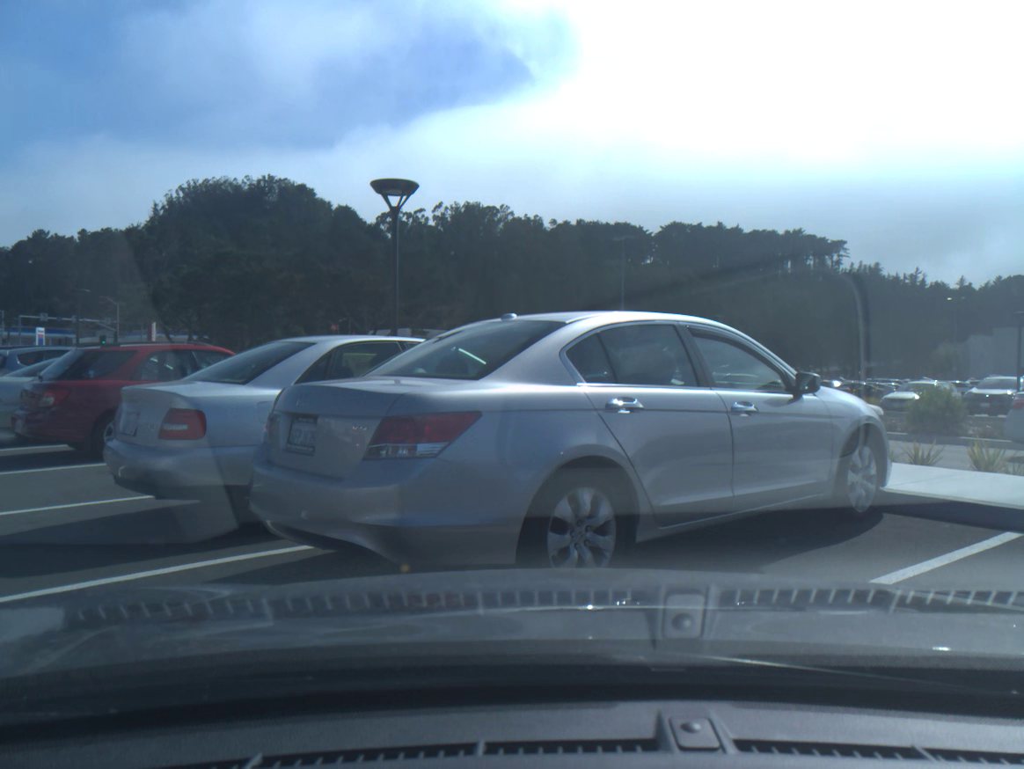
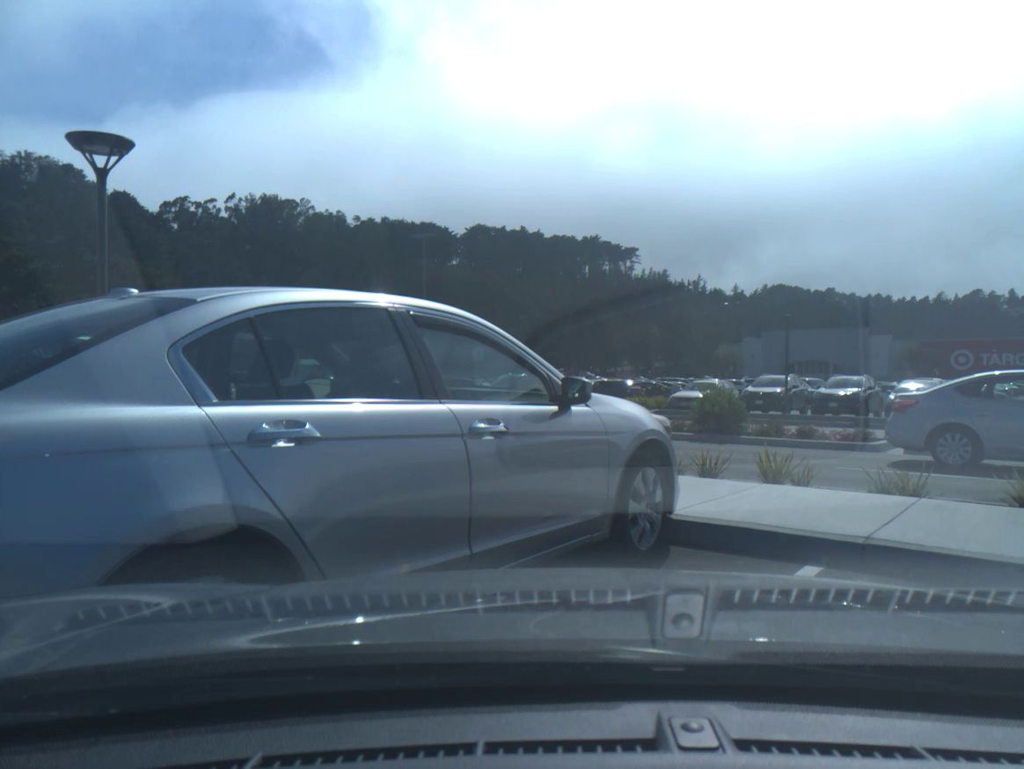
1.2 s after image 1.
(+0.5, +1.4) m; +14°
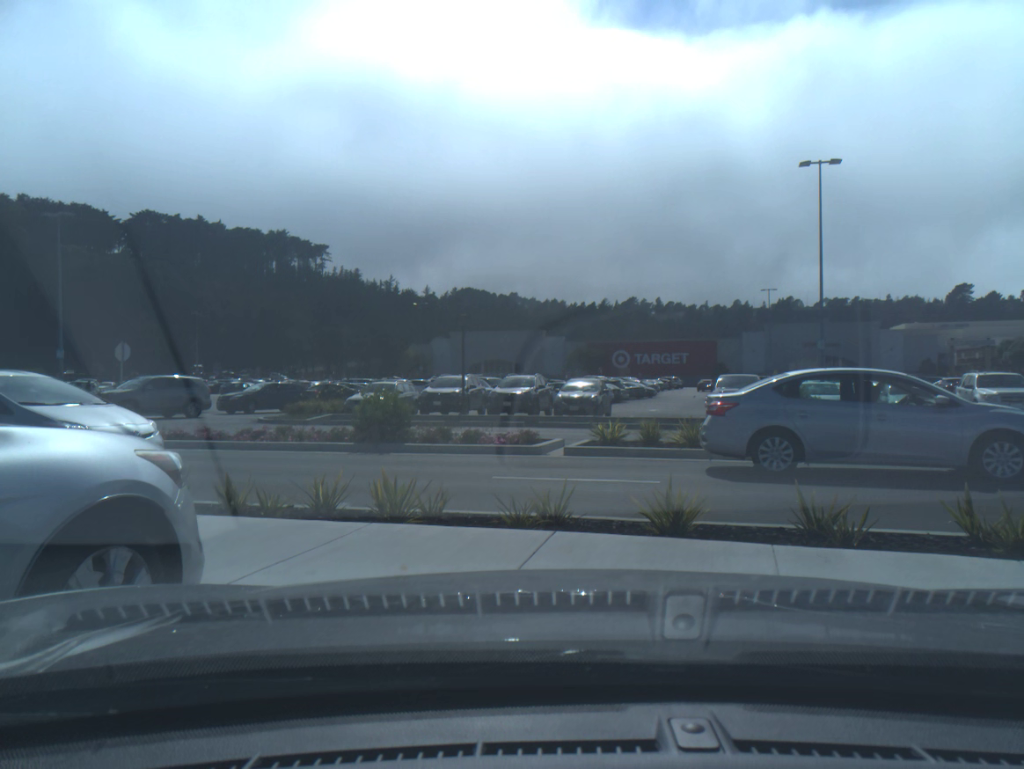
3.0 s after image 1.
(+0.9, +1.5) m; +22°
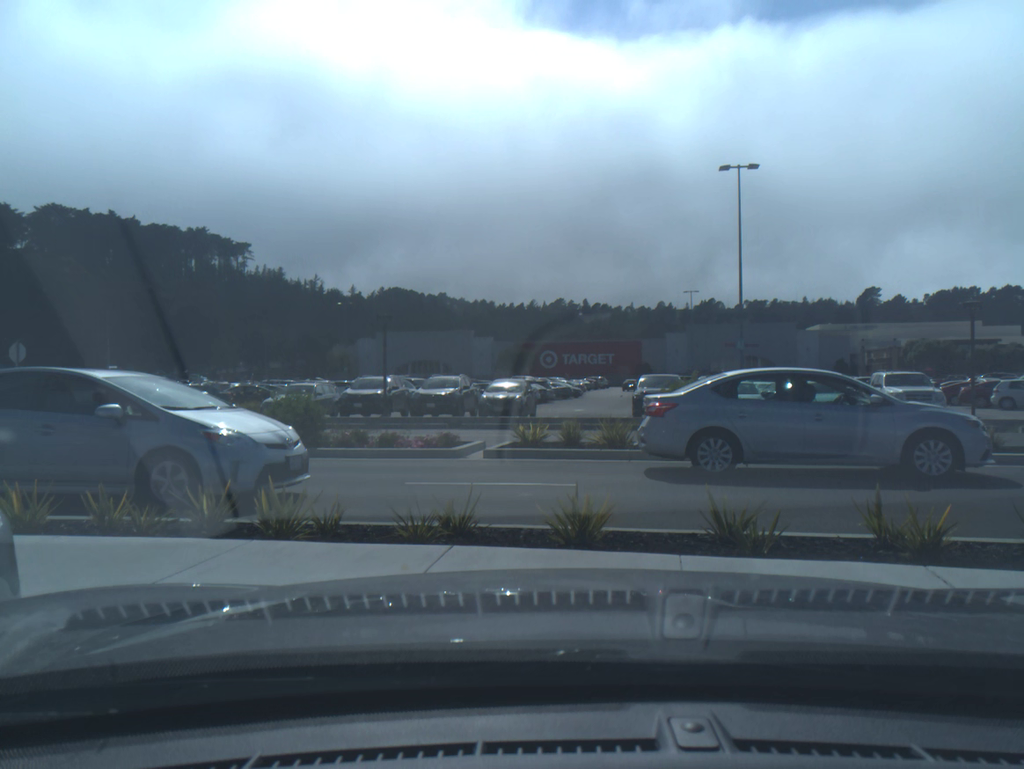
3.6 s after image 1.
(+0.2, +0.3) m; +5°
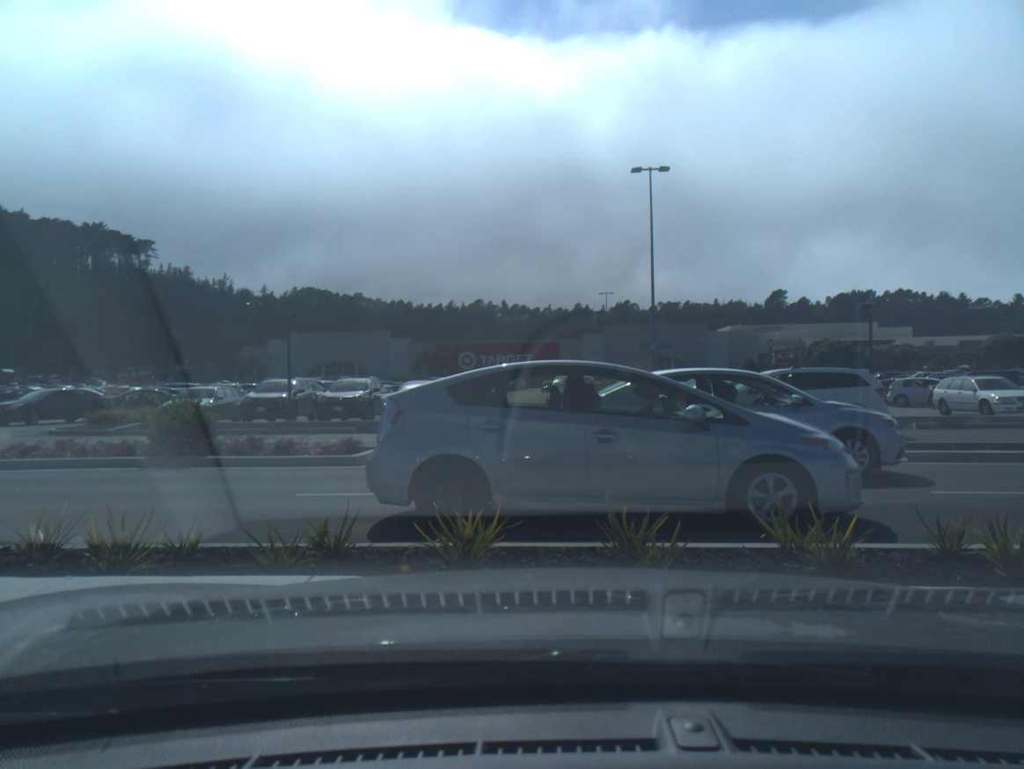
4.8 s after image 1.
(+0.2, +0.5) m; +6°
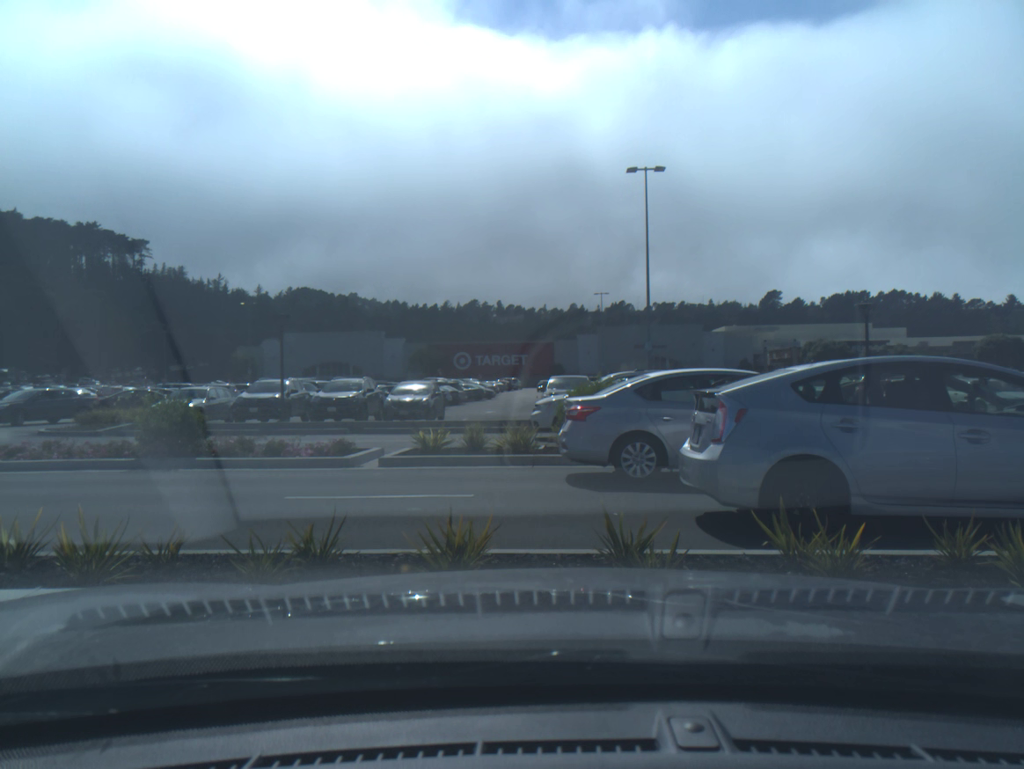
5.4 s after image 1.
(0.0, +0.2) m; 0°
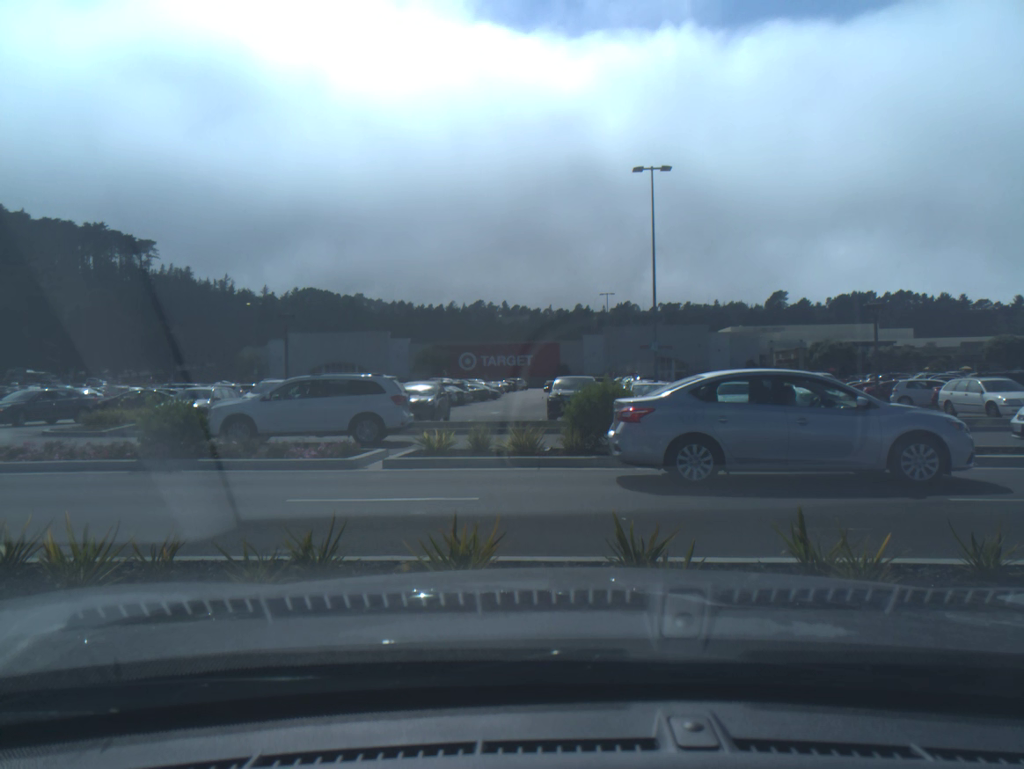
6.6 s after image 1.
(0.0, +0.2) m; 0°
